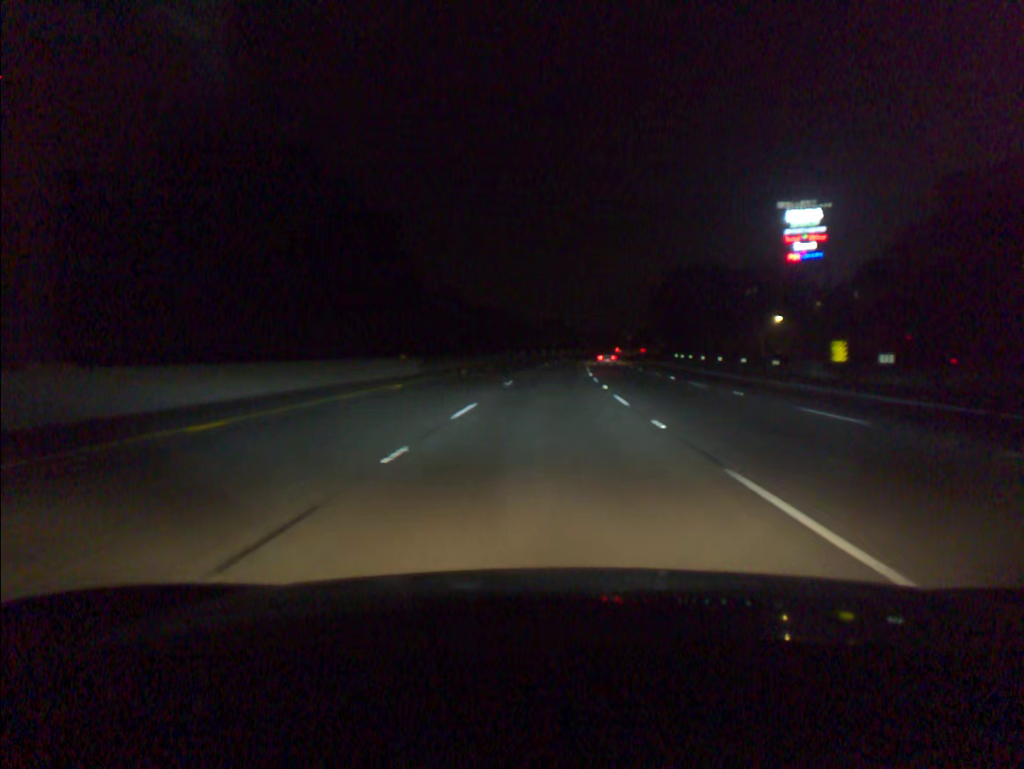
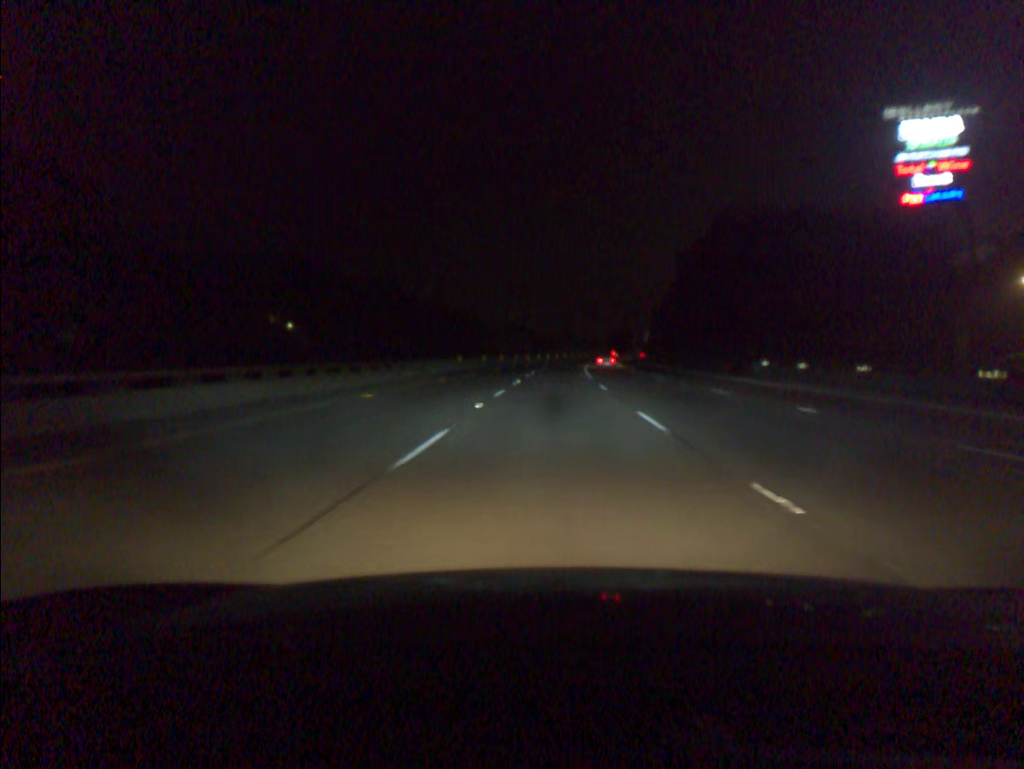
(+1.1, +49.8) m; +3°
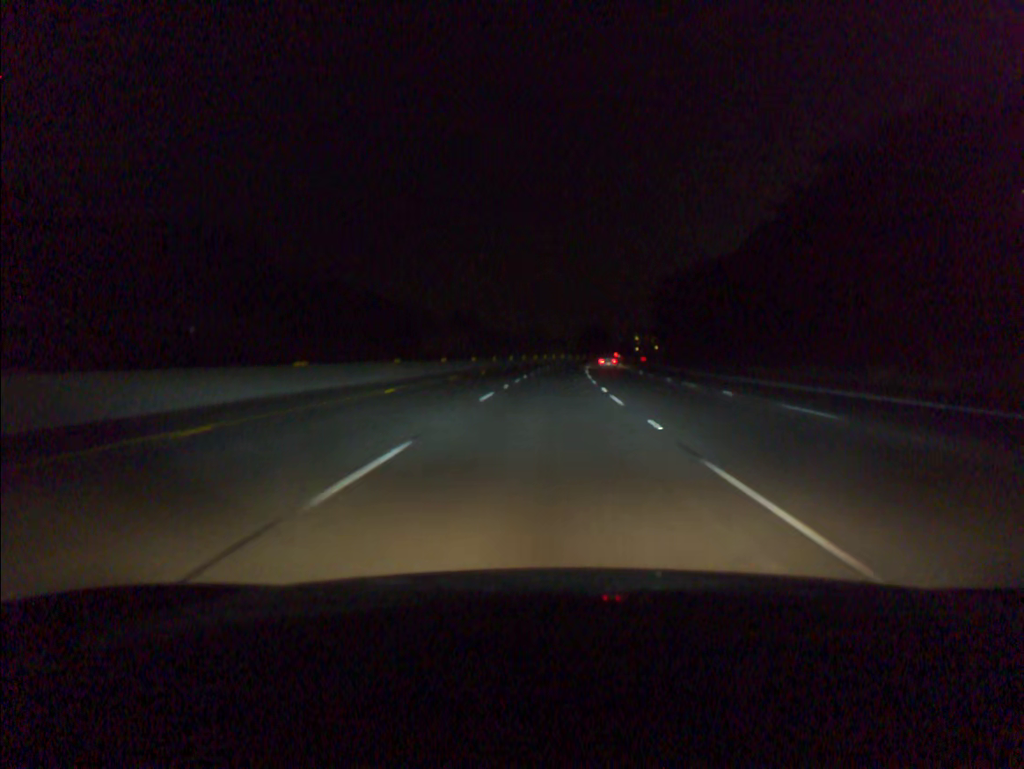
(+2.0, +66.5) m; +3°
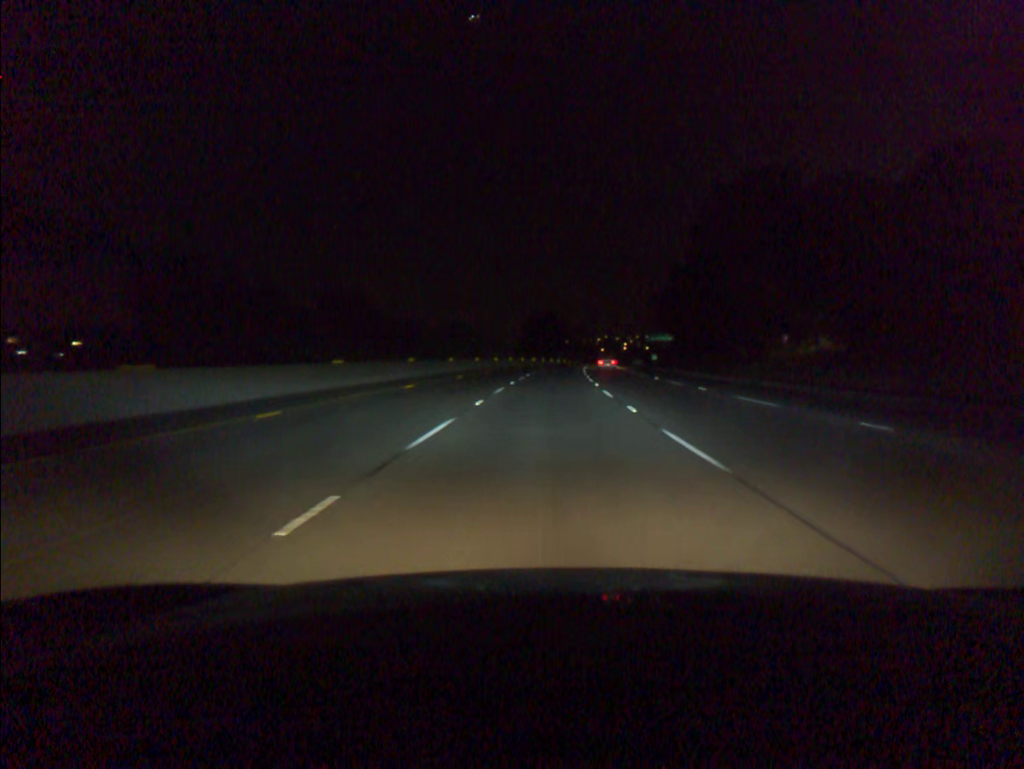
(+2.9, +83.5) m; +4°
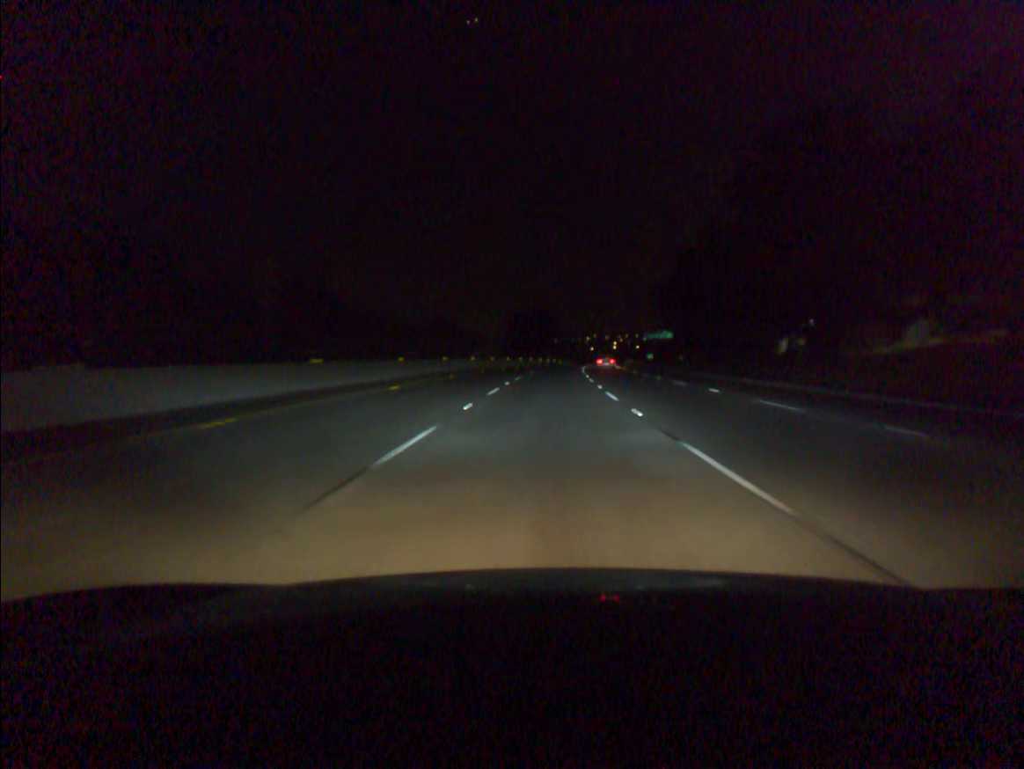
(+0.1, +16.7) m; +1°
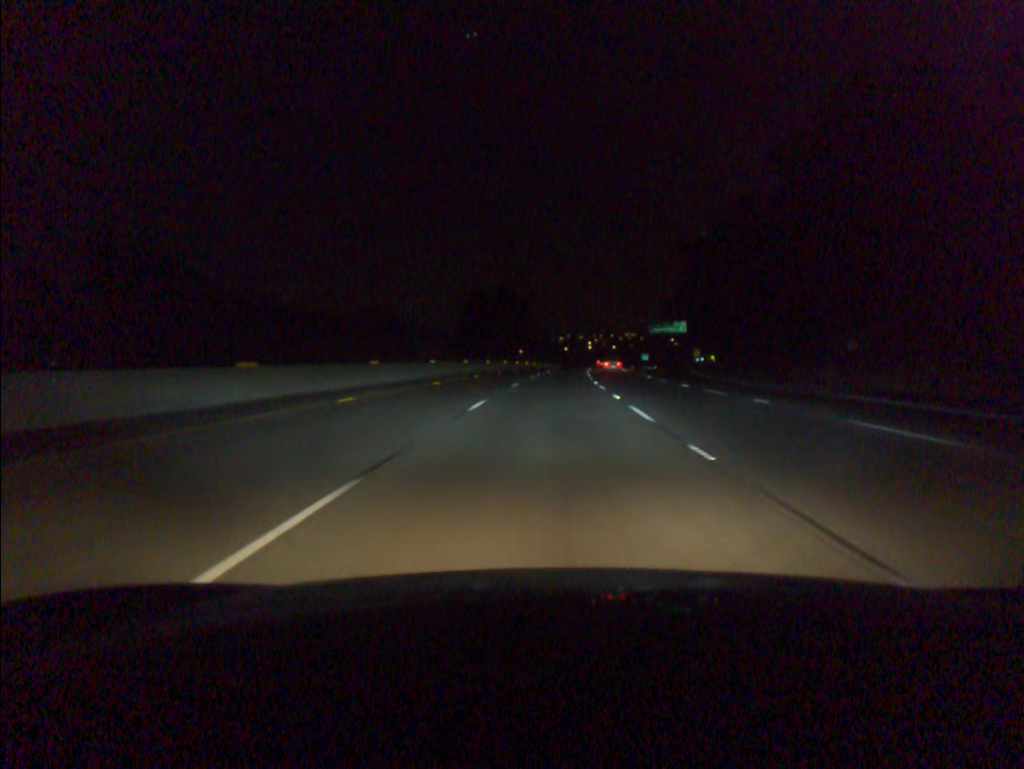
(+0.9, +50.2) m; +2°
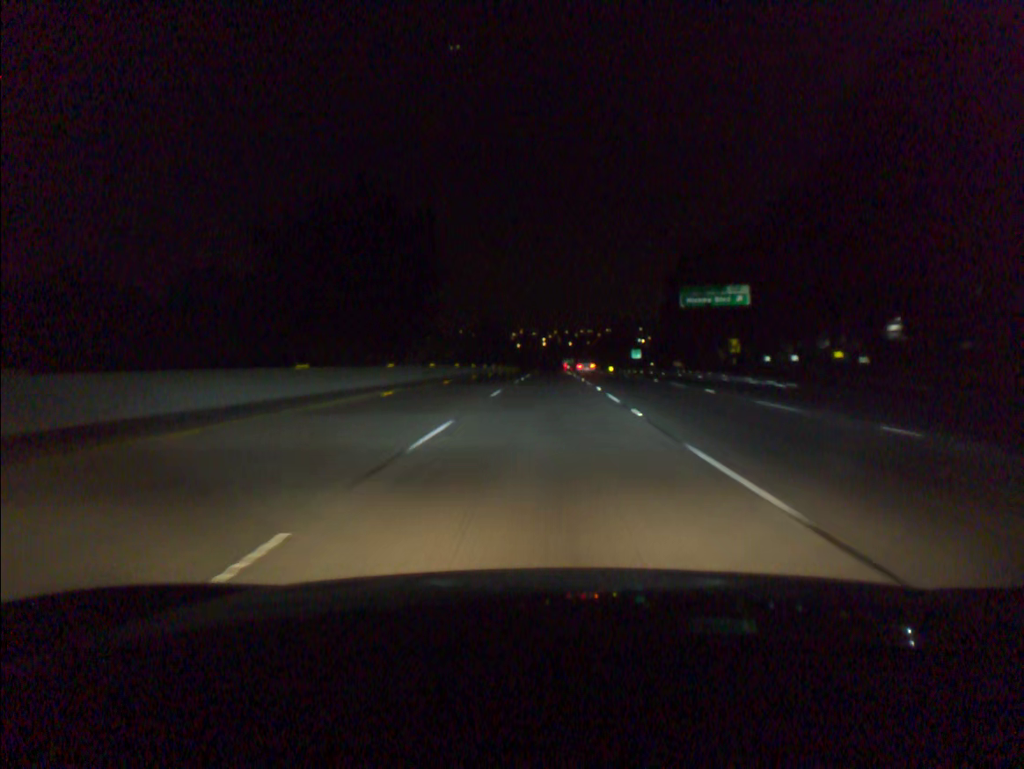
(+2.1, +66.9) m; +4°
